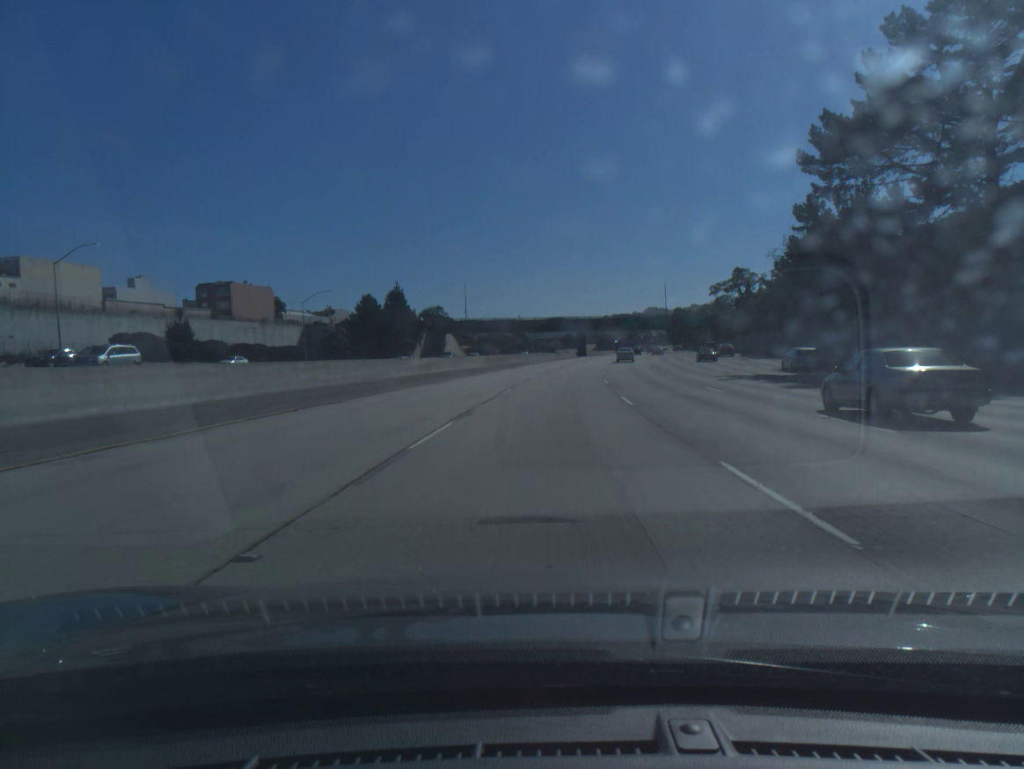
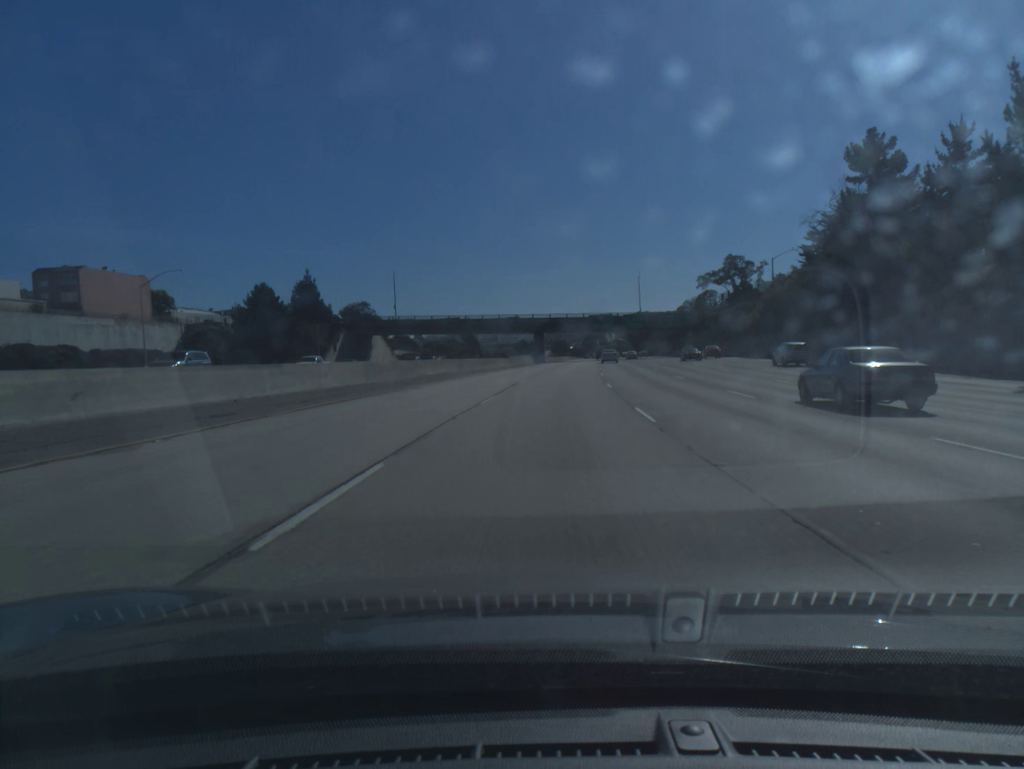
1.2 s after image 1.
(+1.0, +34.6) m; +3°
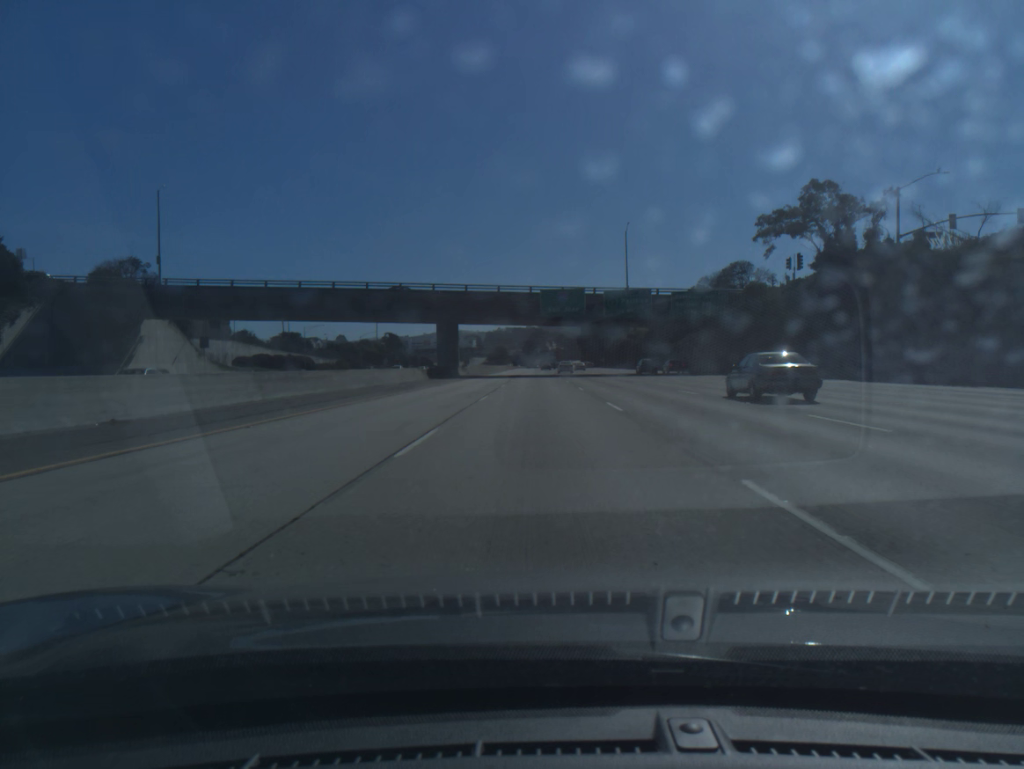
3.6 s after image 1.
(+3.3, +68.6) m; +5°
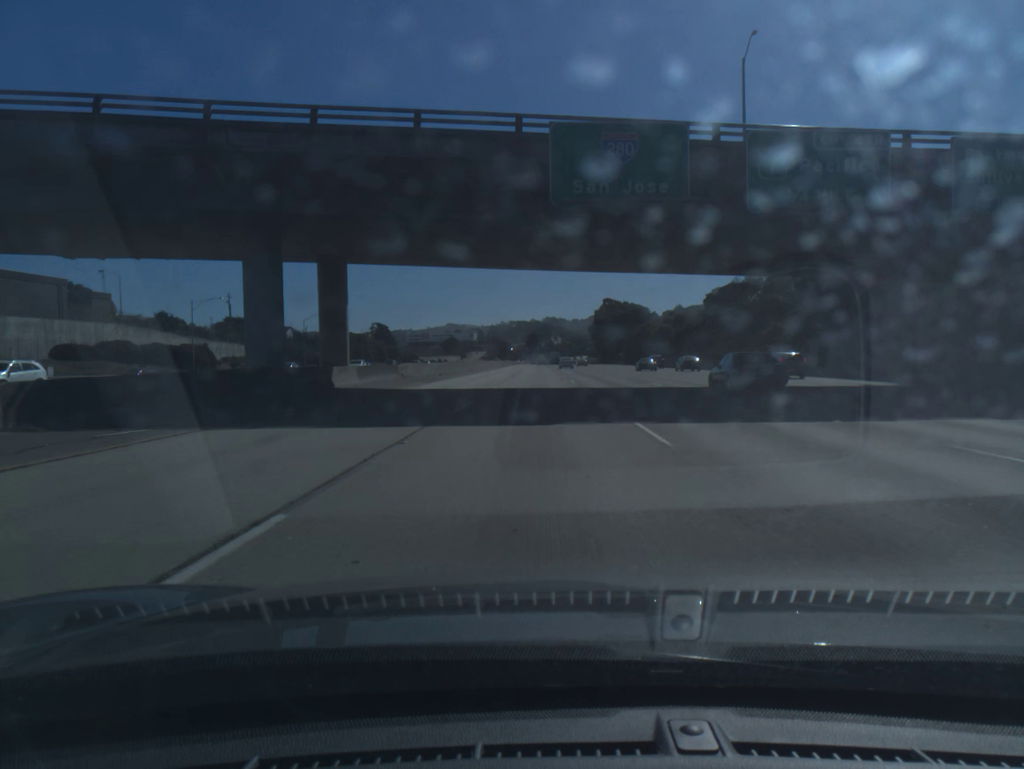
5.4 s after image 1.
(0.0, +51.5) m; 0°
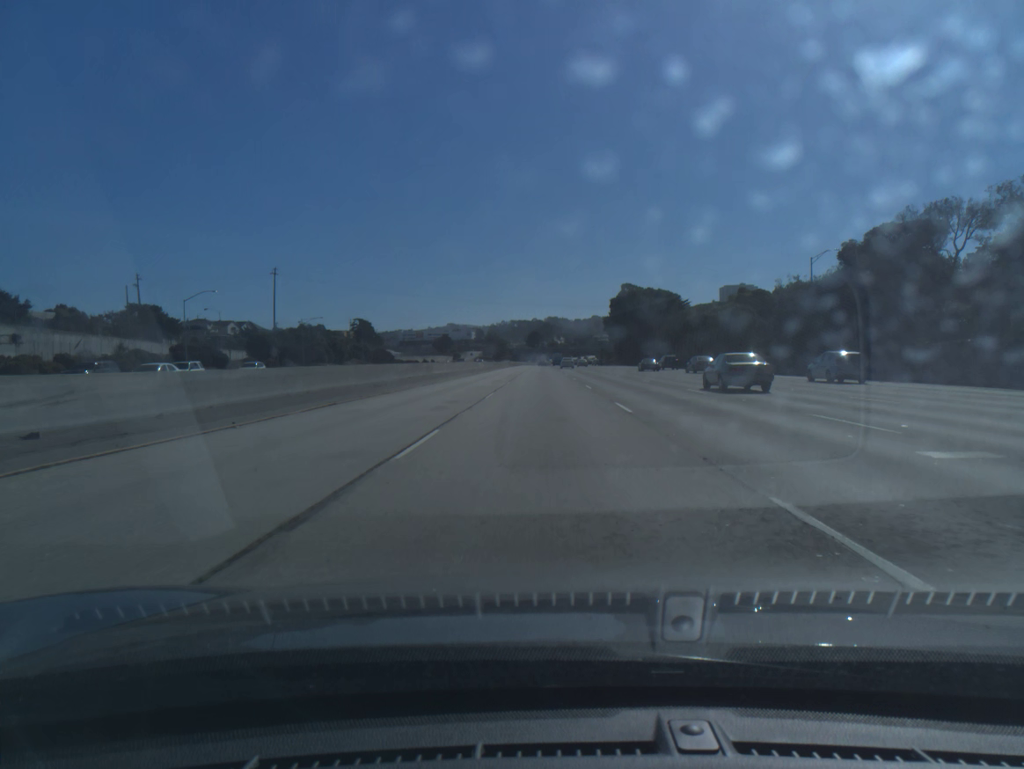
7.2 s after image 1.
(-0.2, +51.7) m; 0°
